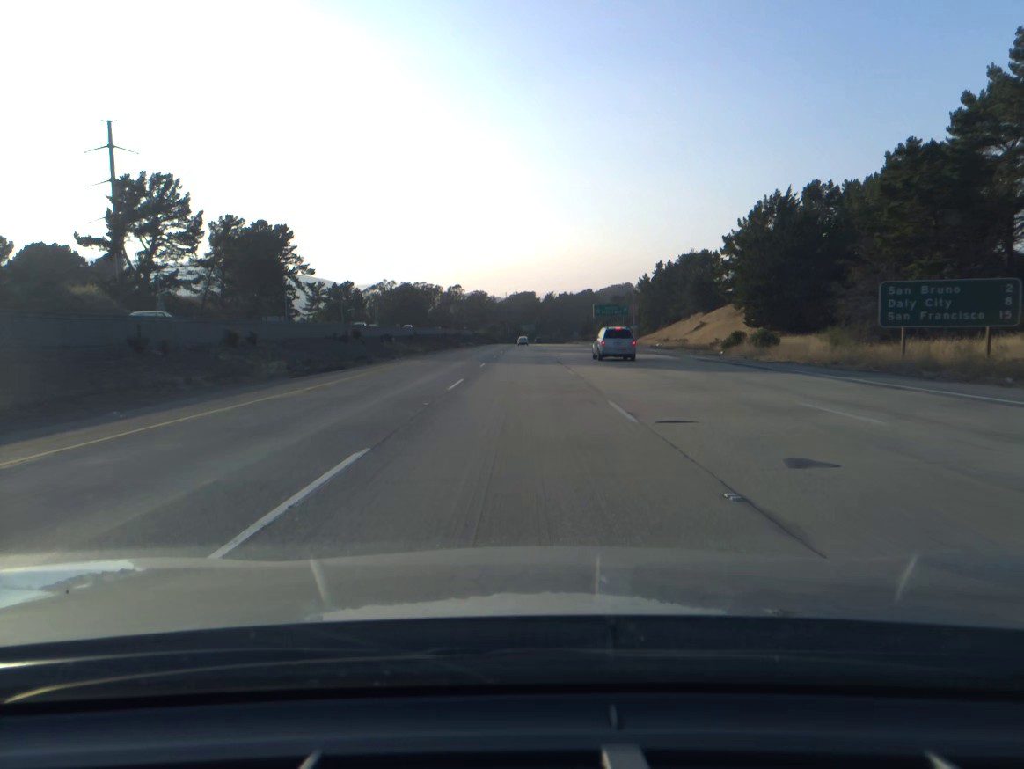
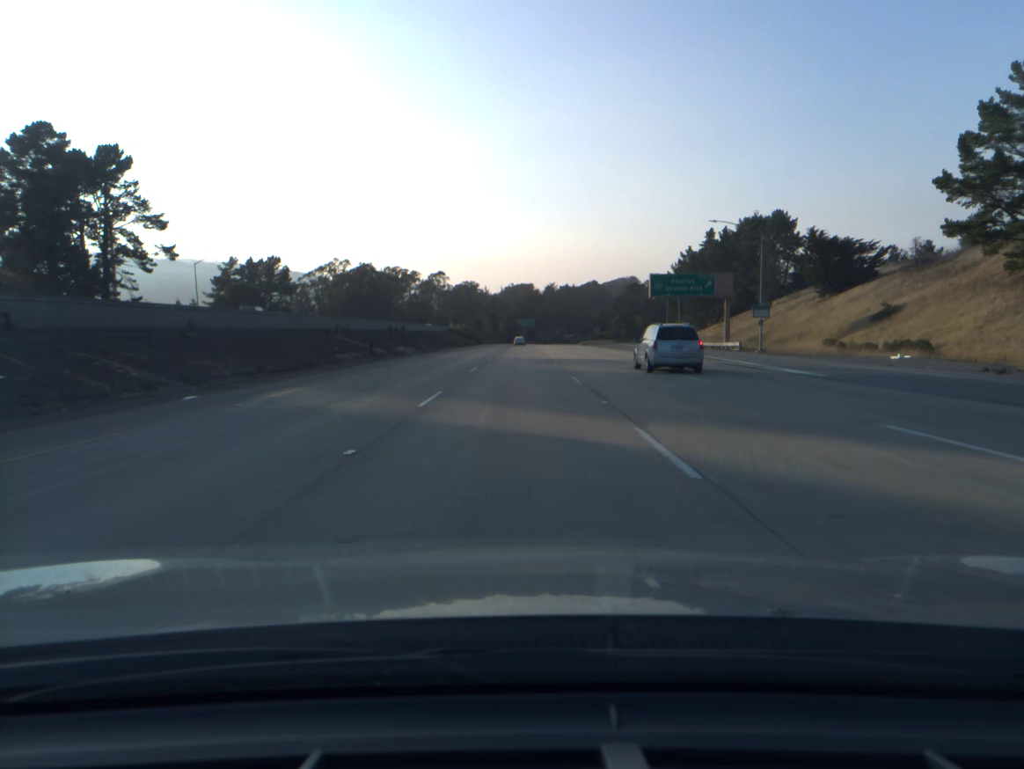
(+0.2, +77.9) m; 0°
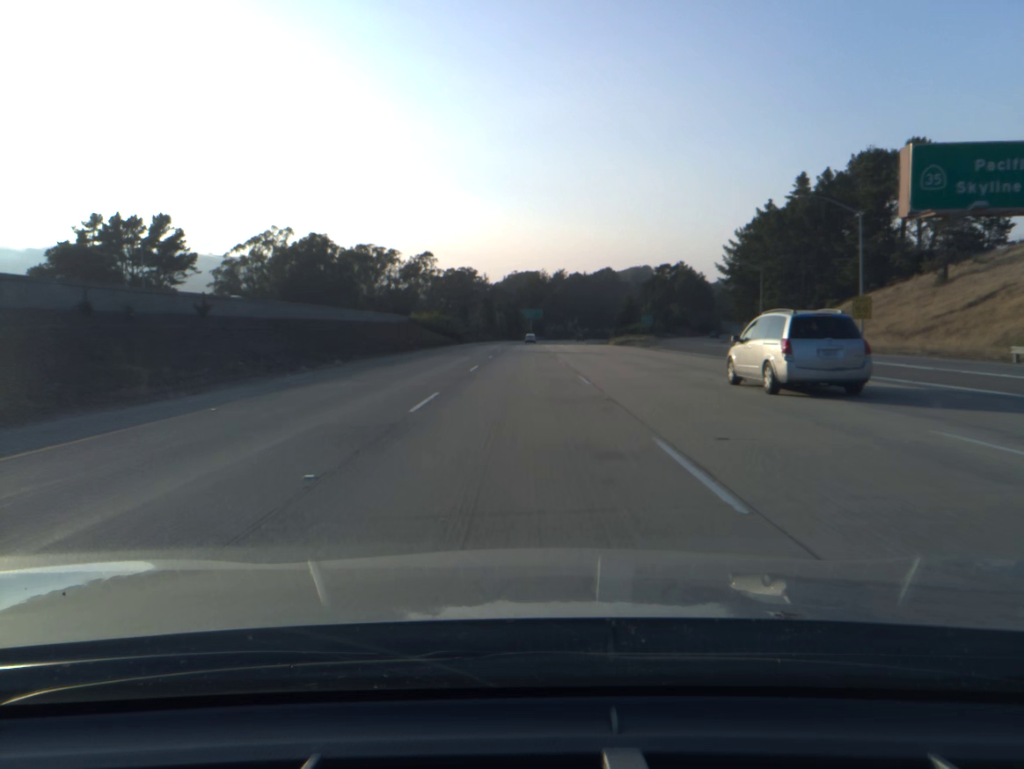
(-0.1, +59.9) m; 0°
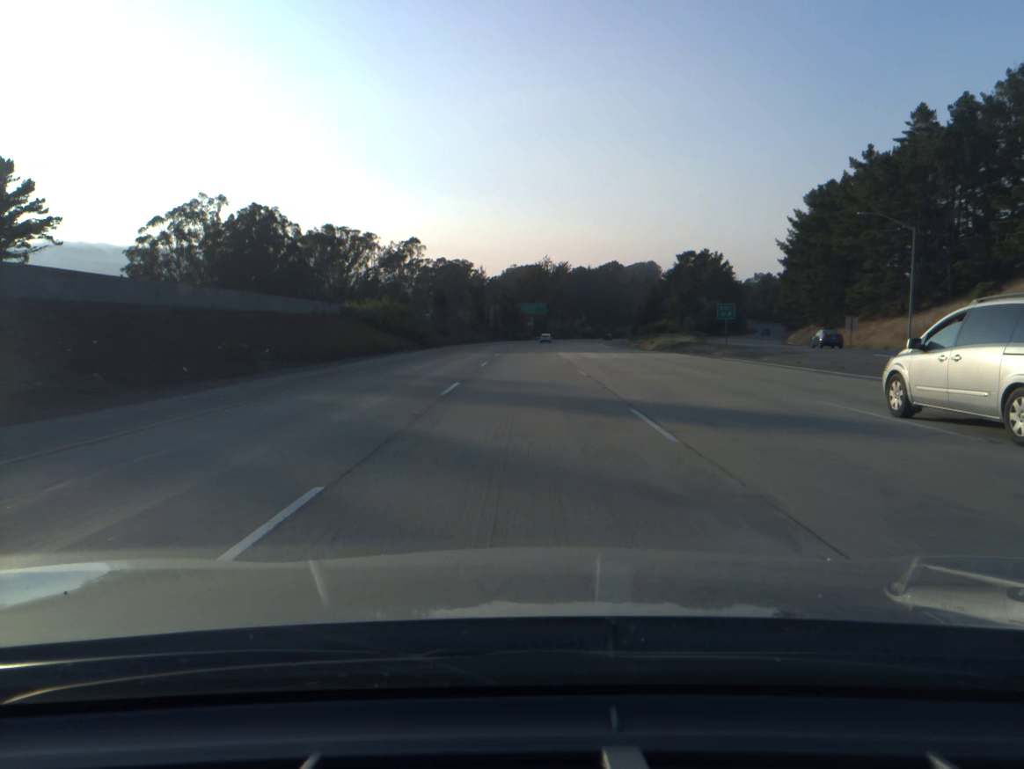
(-0.1, +40.0) m; 0°
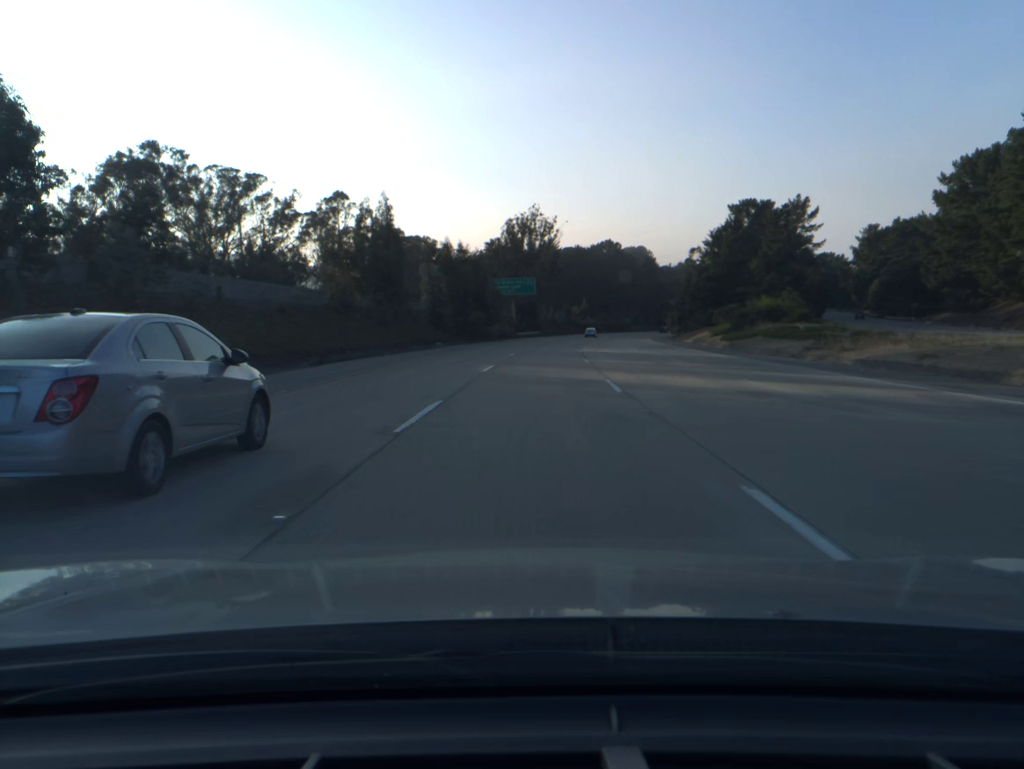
(+0.6, +79.9) m; +1°
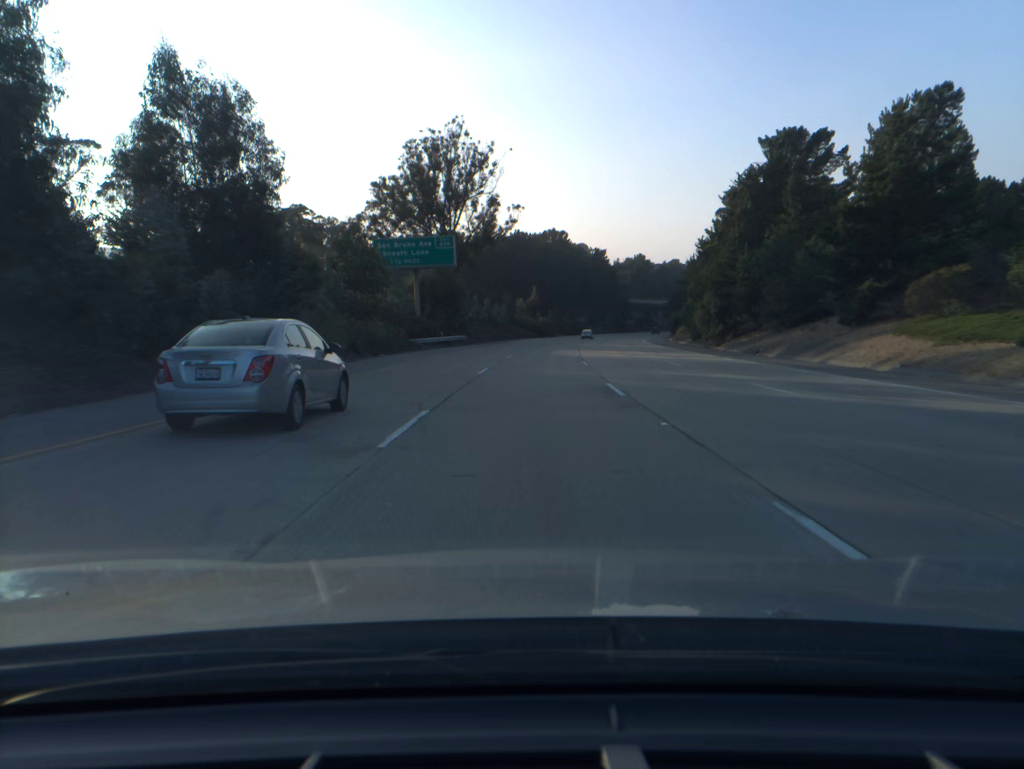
(+2.2, +59.5) m; +4°
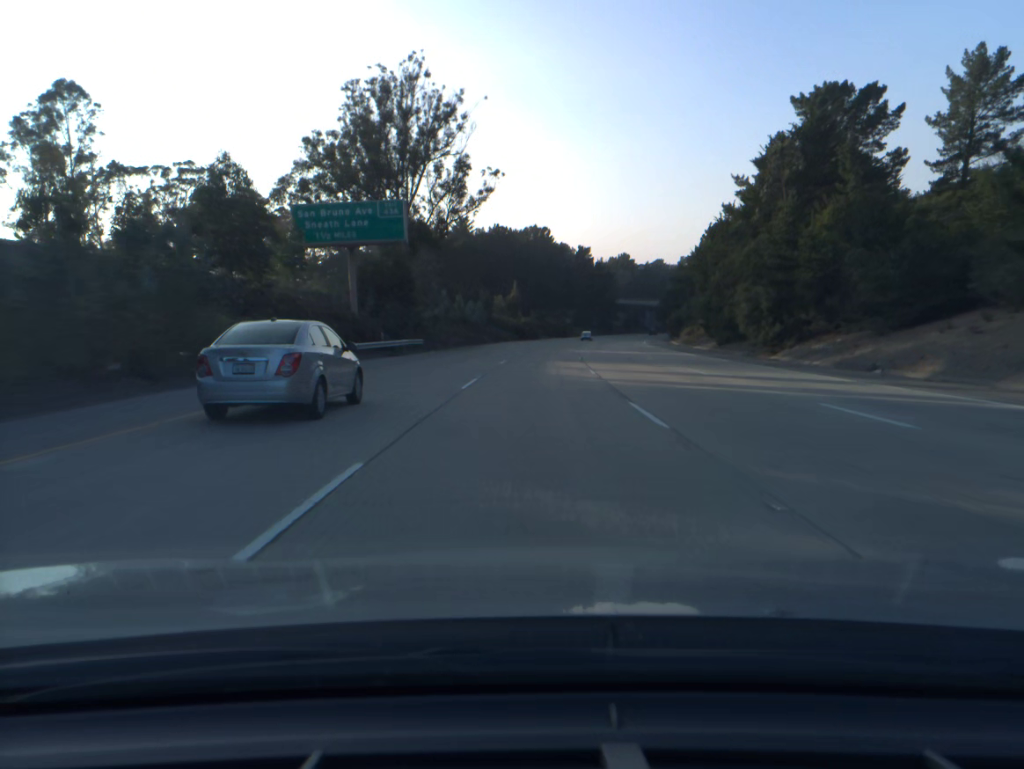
(+0.2, +19.8) m; +1°
